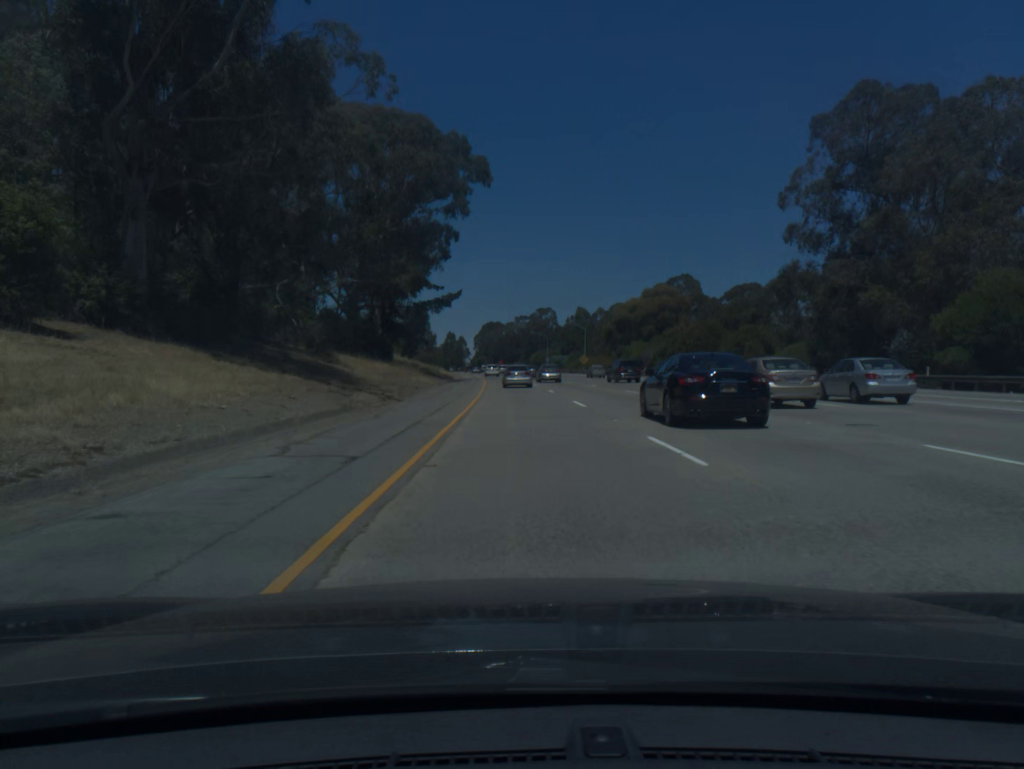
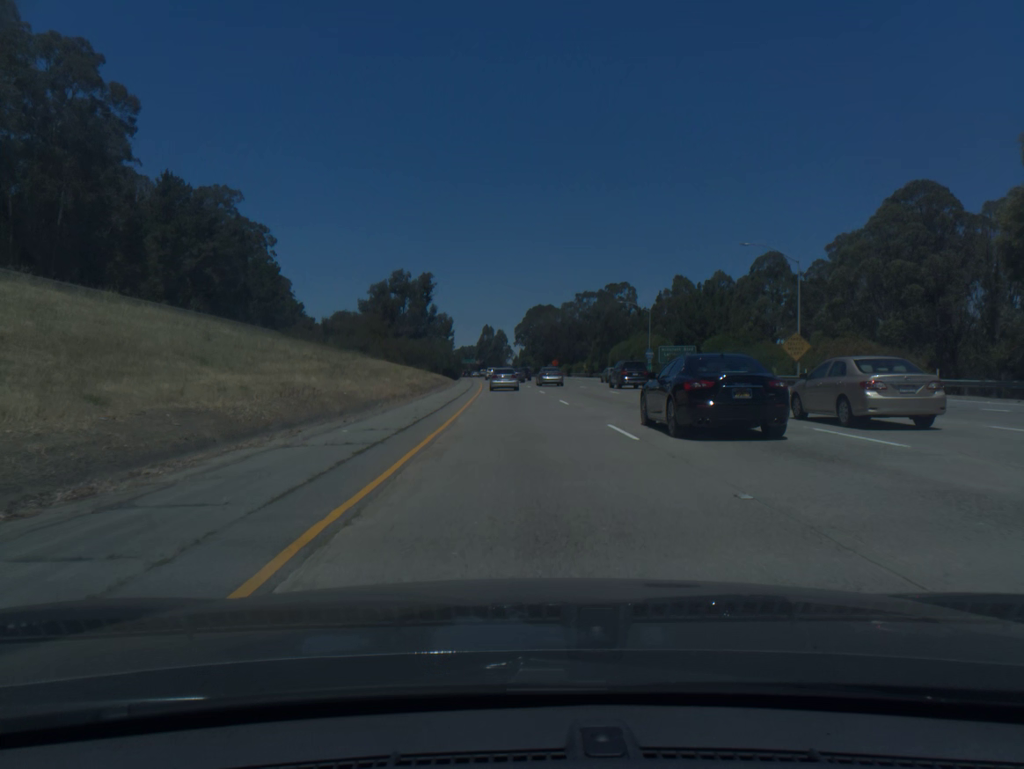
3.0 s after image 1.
(-3.0, +98.1) m; -3°
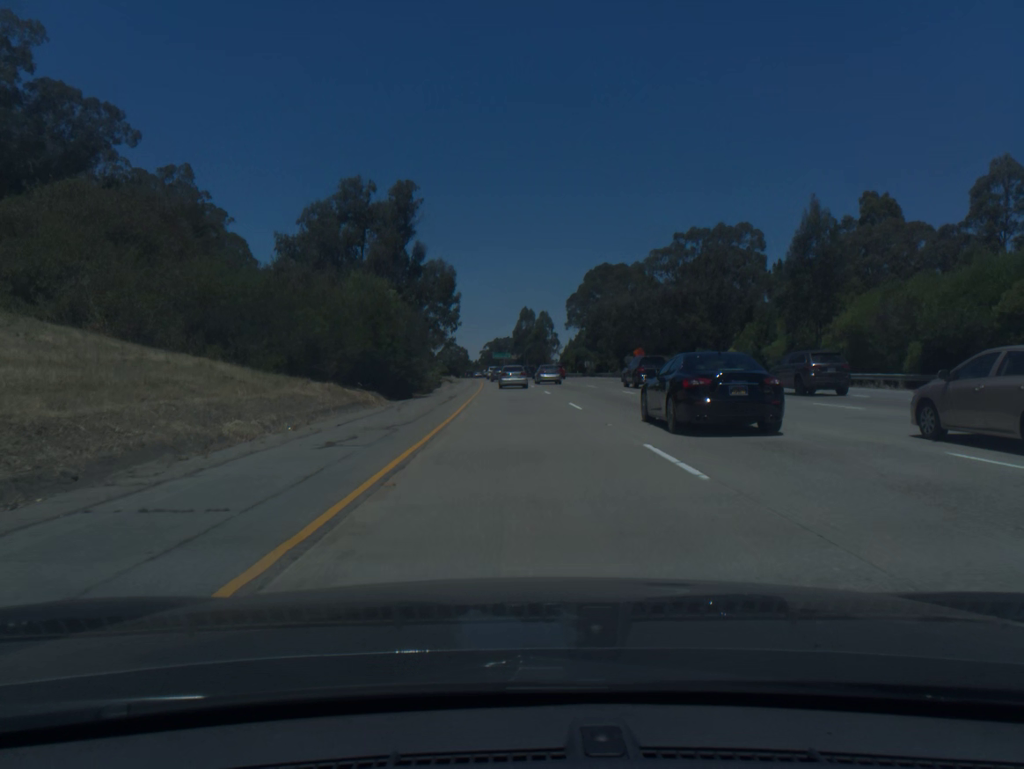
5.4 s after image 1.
(-2.2, +77.8) m; -3°
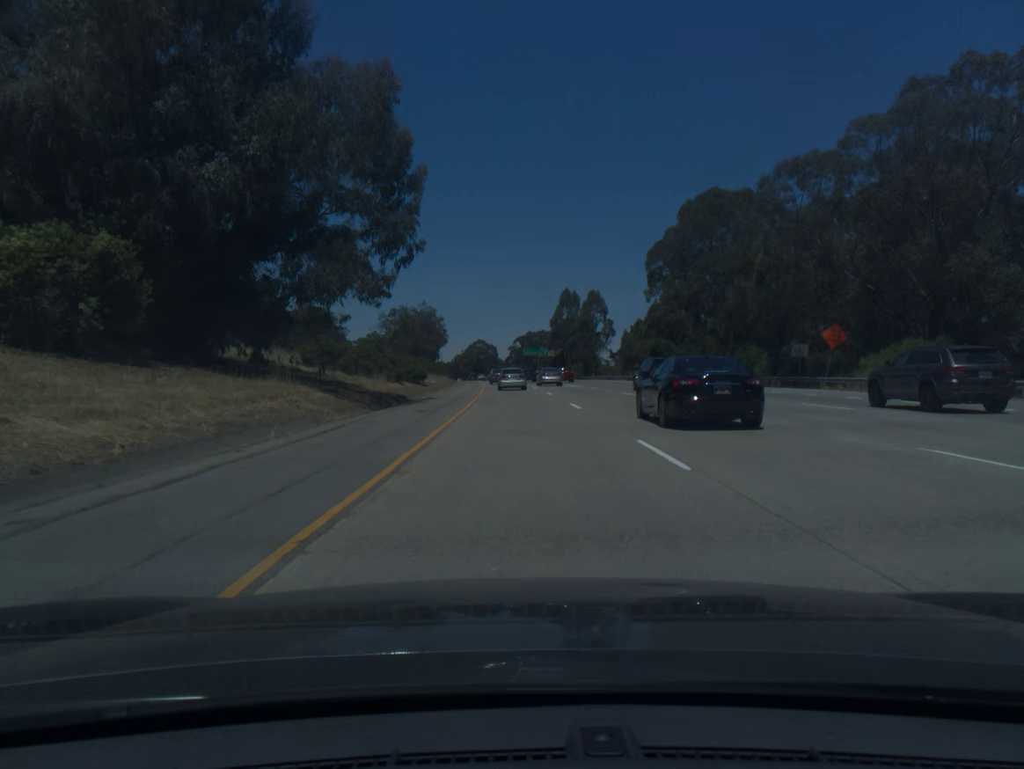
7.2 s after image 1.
(-1.2, +57.7) m; -2°
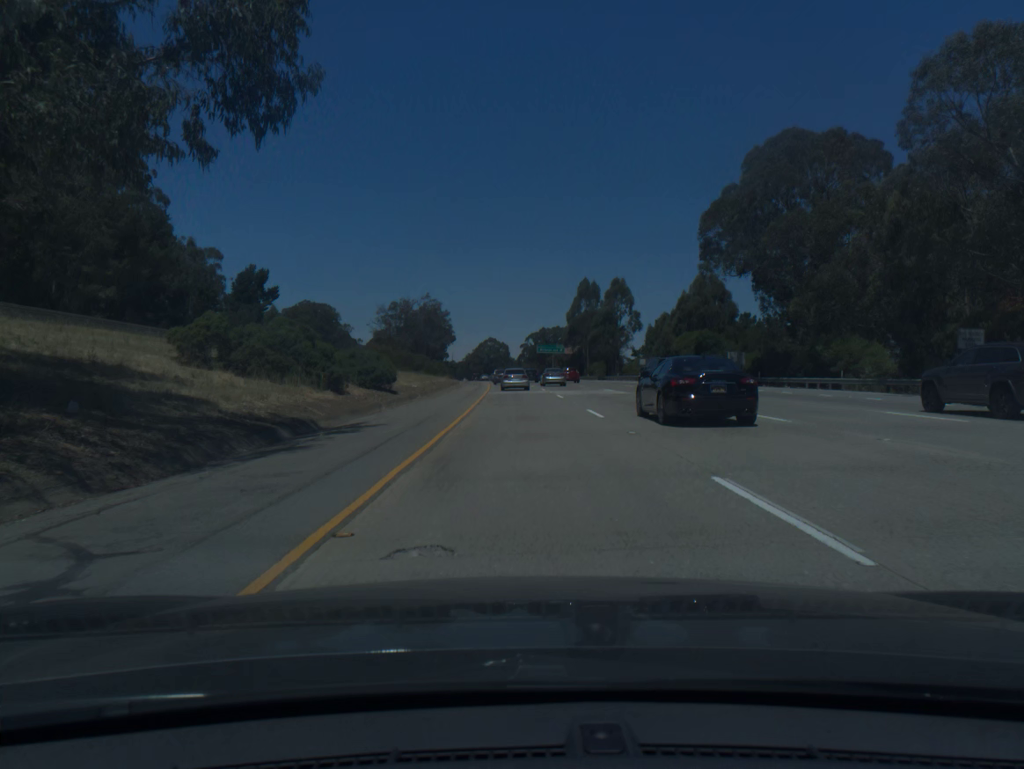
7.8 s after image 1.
(-0.1, +19.2) m; -1°
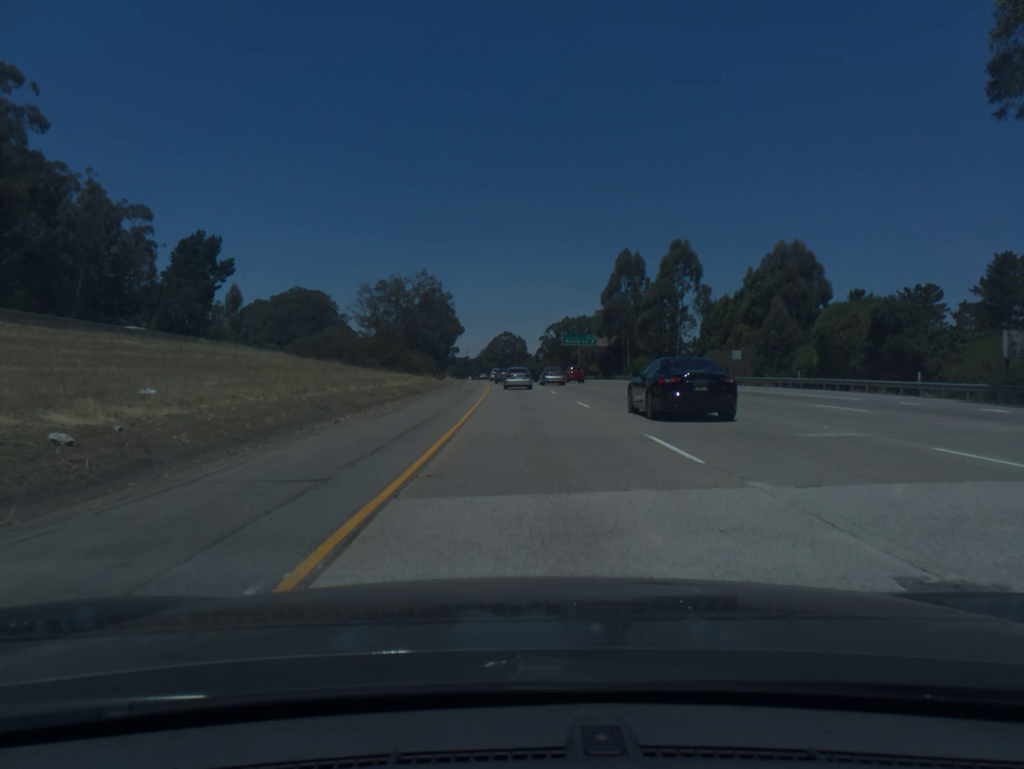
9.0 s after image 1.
(-0.5, +38.6) m; -1°
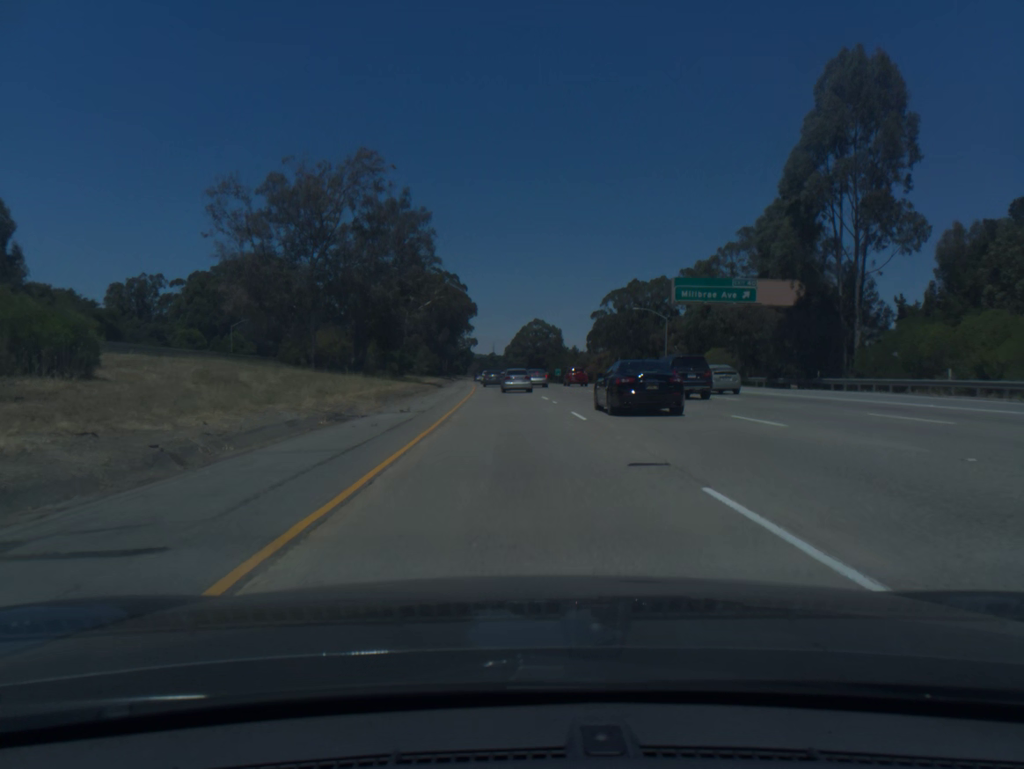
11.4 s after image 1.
(-1.4, +78.8) m; -2°
